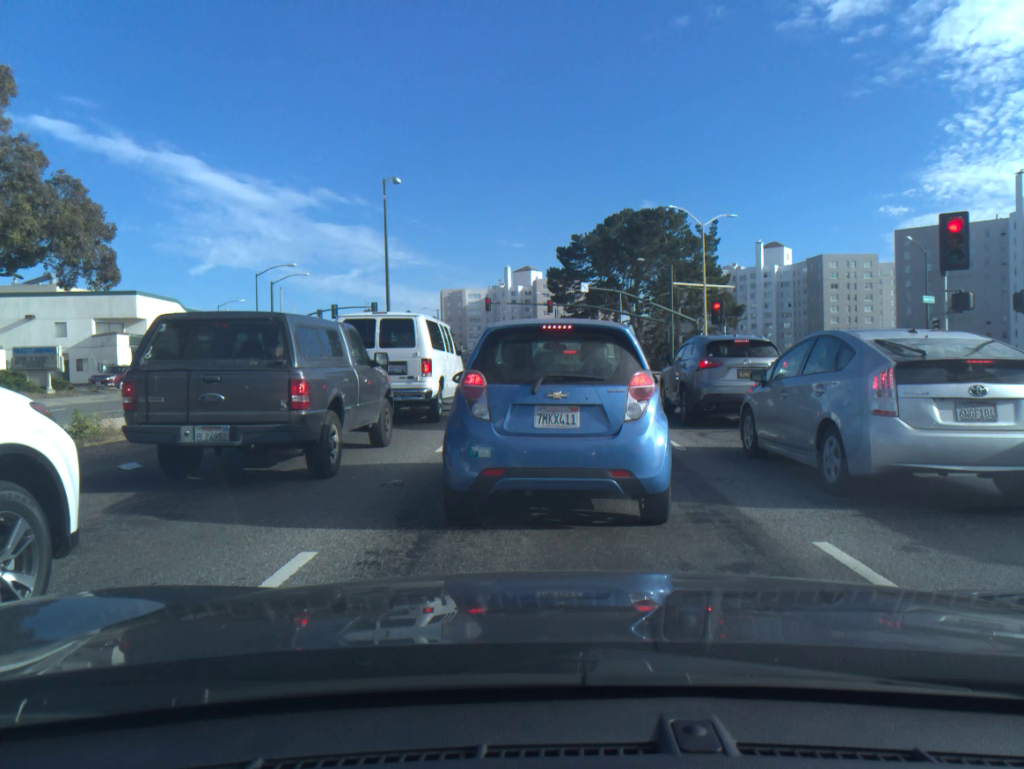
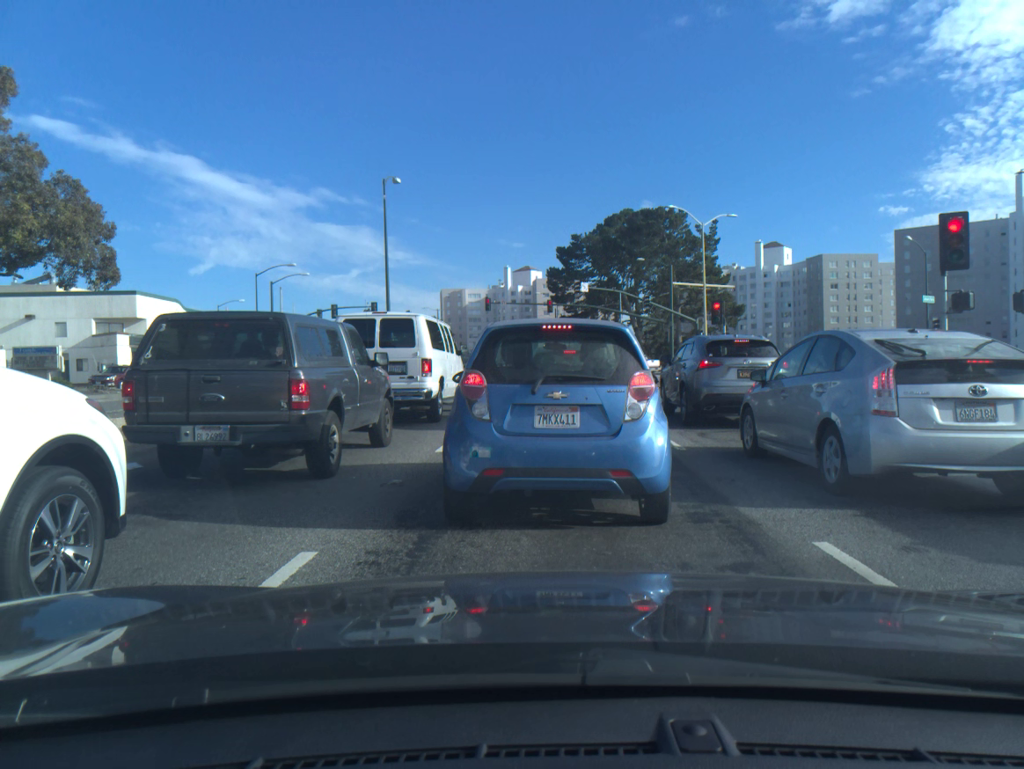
(0.0, 0.0) m; 0°
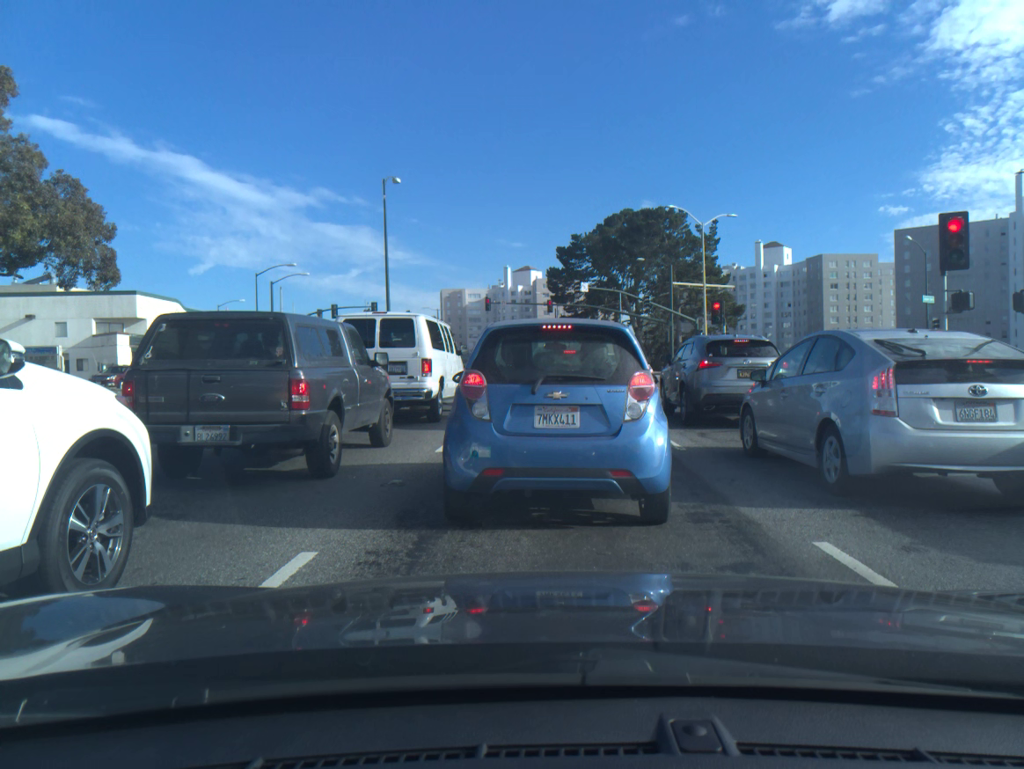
(0.0, 0.0) m; 0°
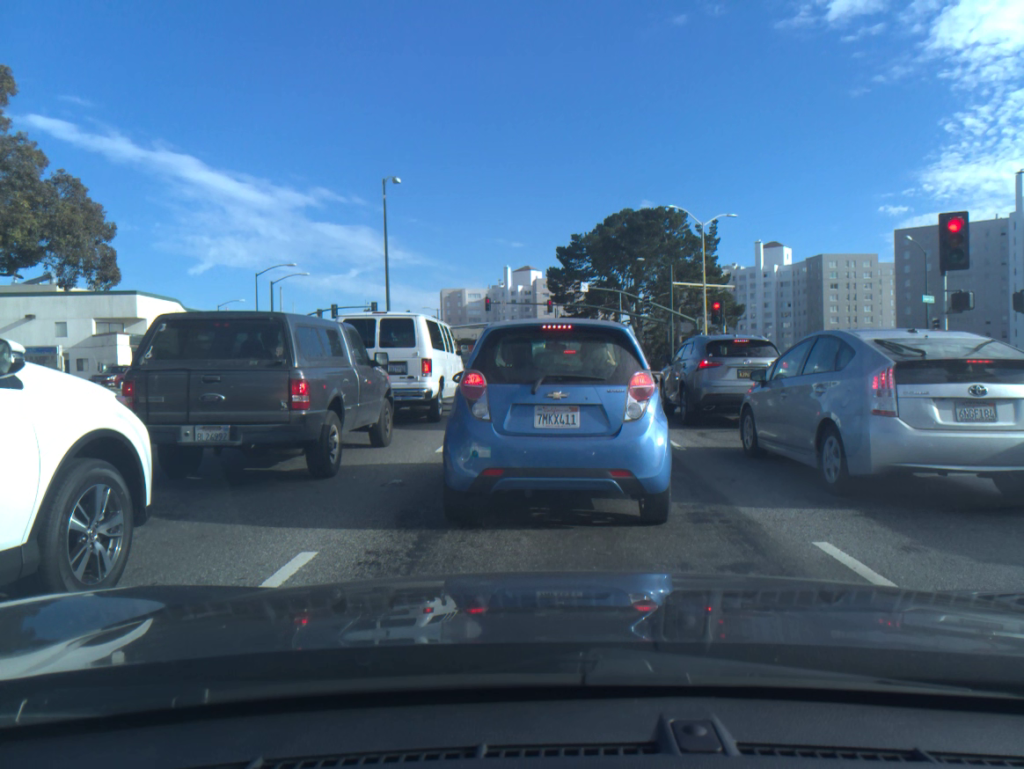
(0.0, 0.0) m; 0°
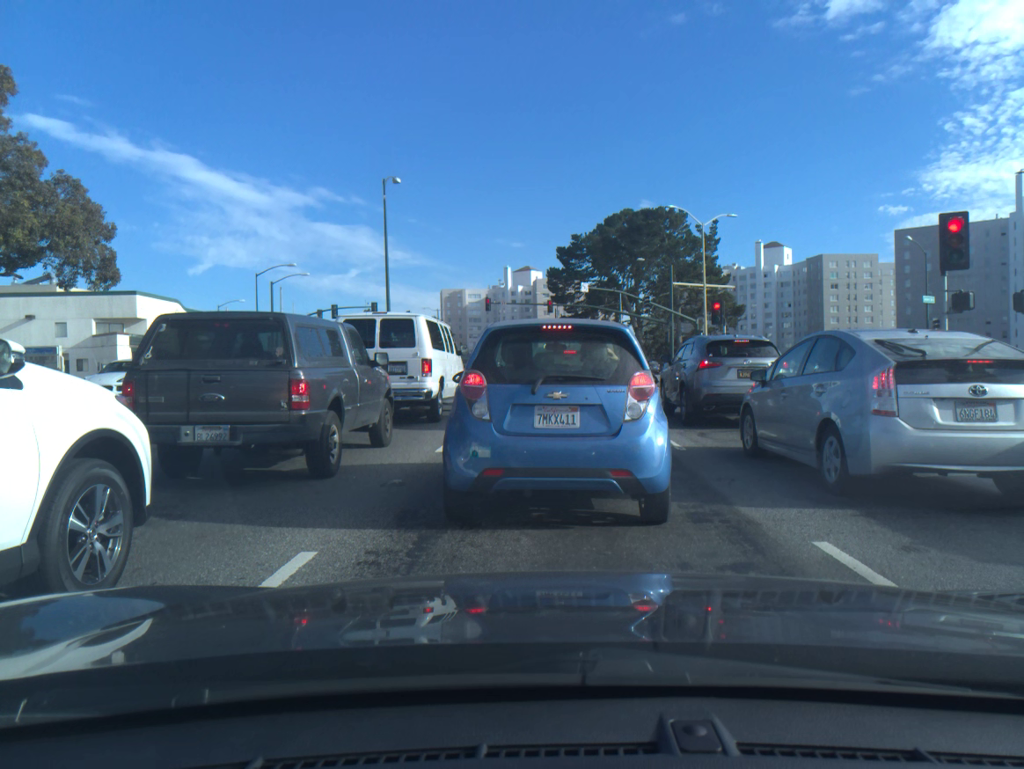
(0.0, 0.0) m; 0°
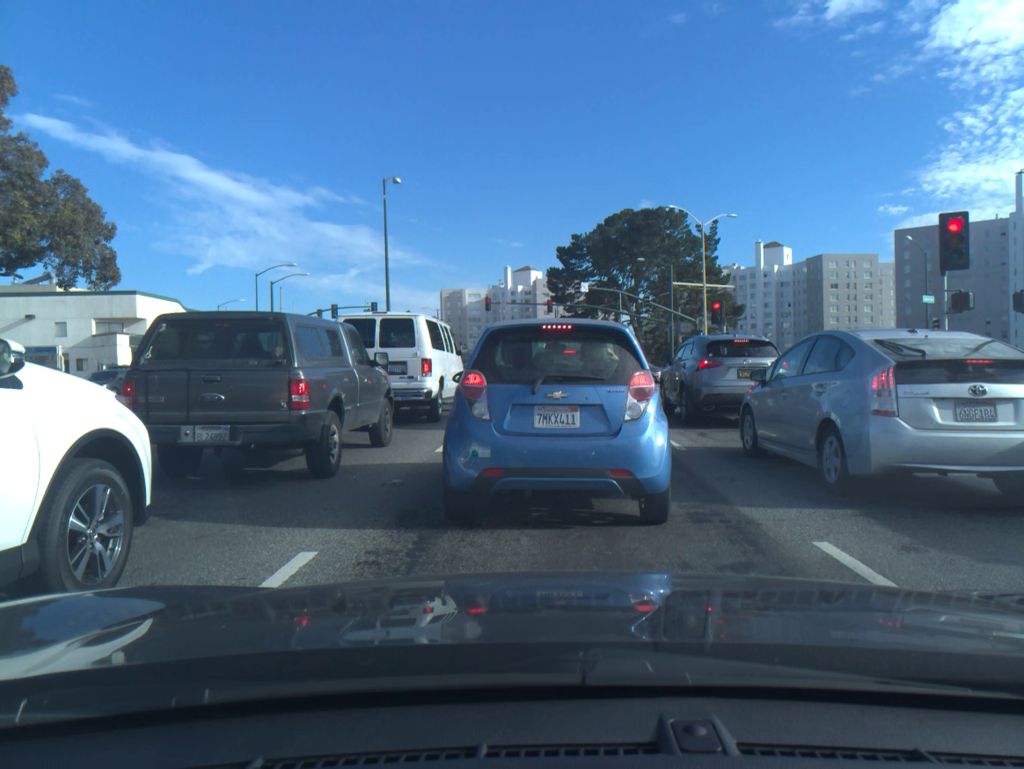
(0.0, 0.0) m; 0°
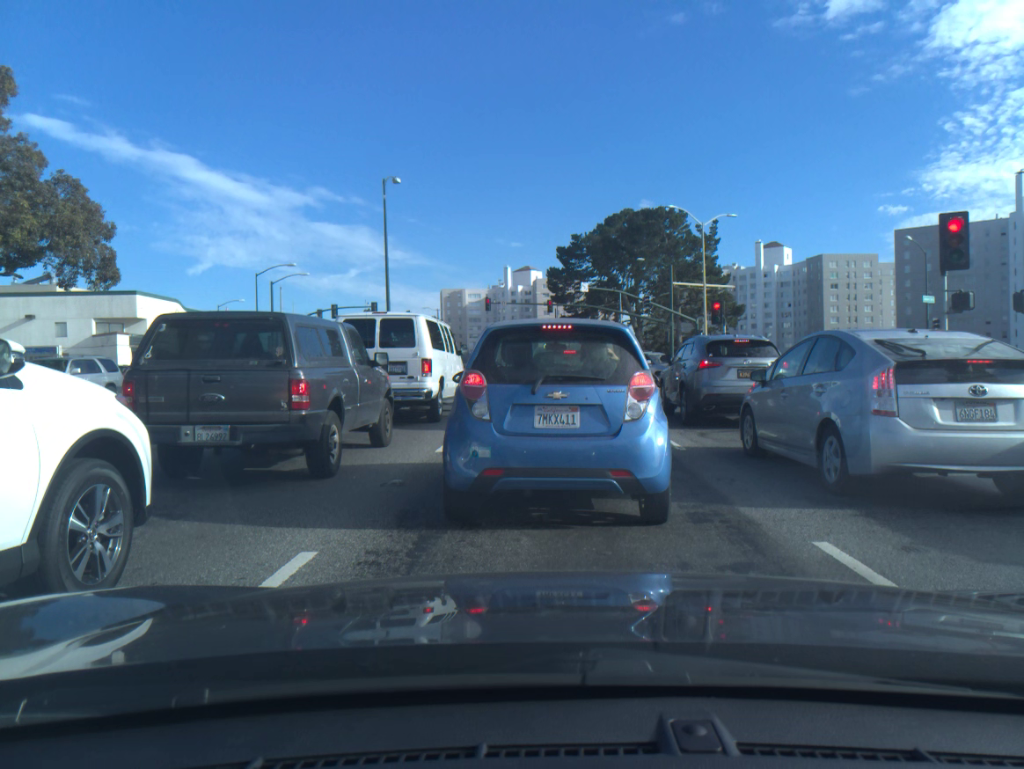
(0.0, 0.0) m; 0°
